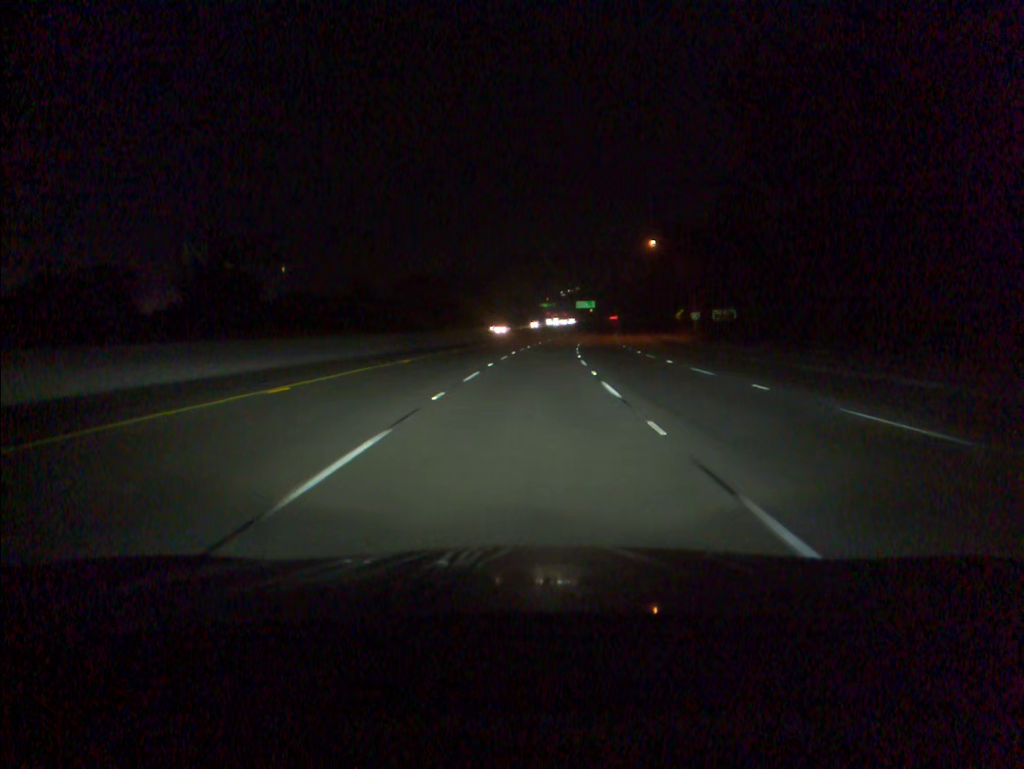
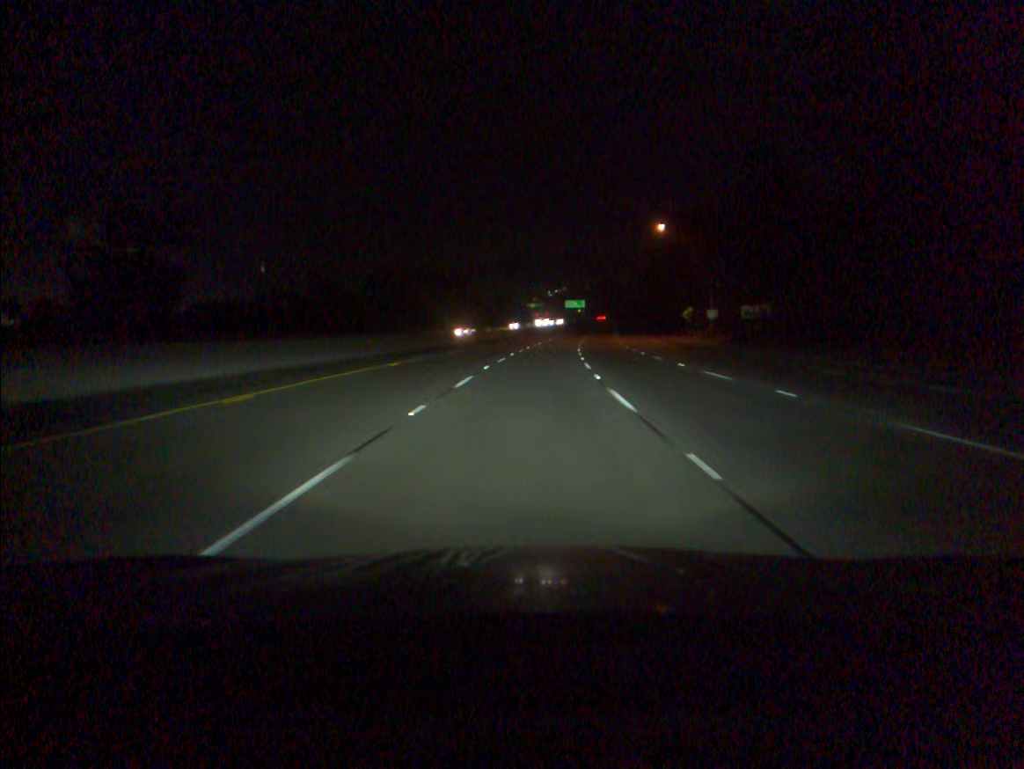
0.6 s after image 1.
(+0.1, +16.8) m; +1°
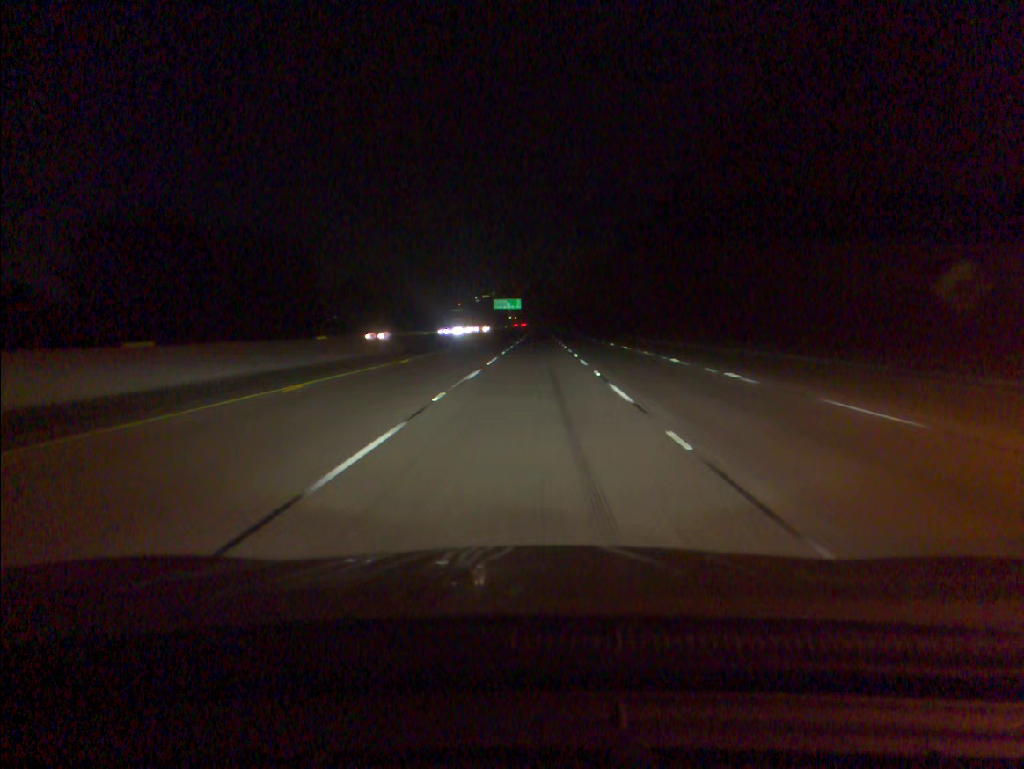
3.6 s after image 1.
(+3.8, +84.3) m; +5°
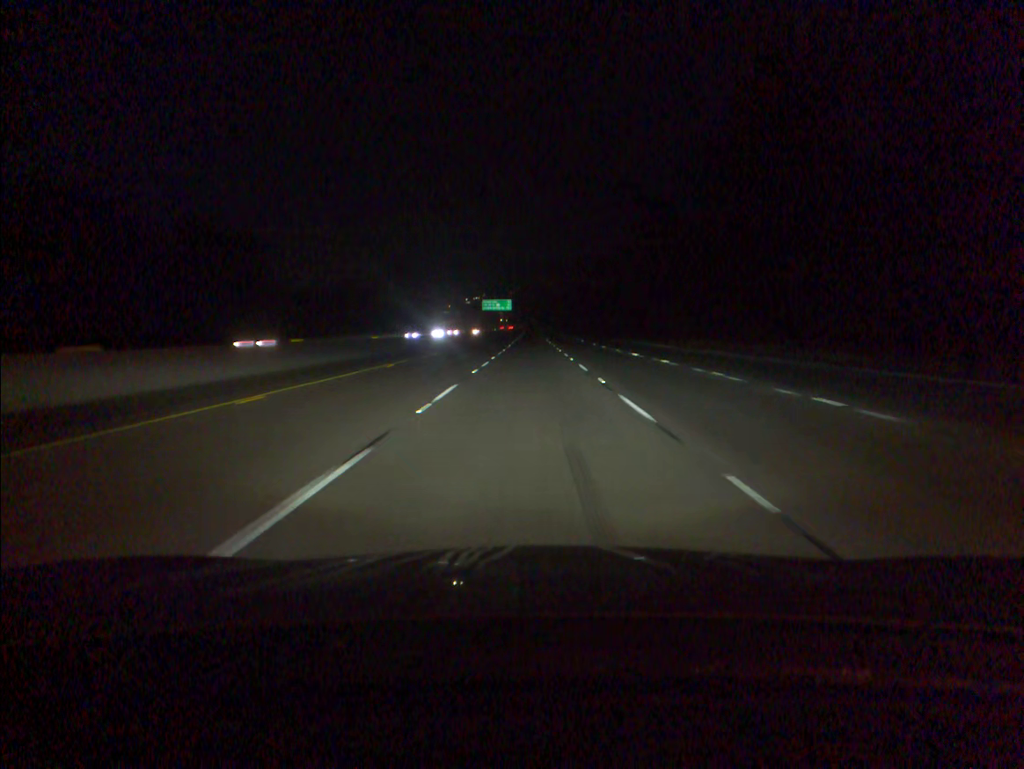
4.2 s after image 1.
(+0.1, +16.9) m; +1°
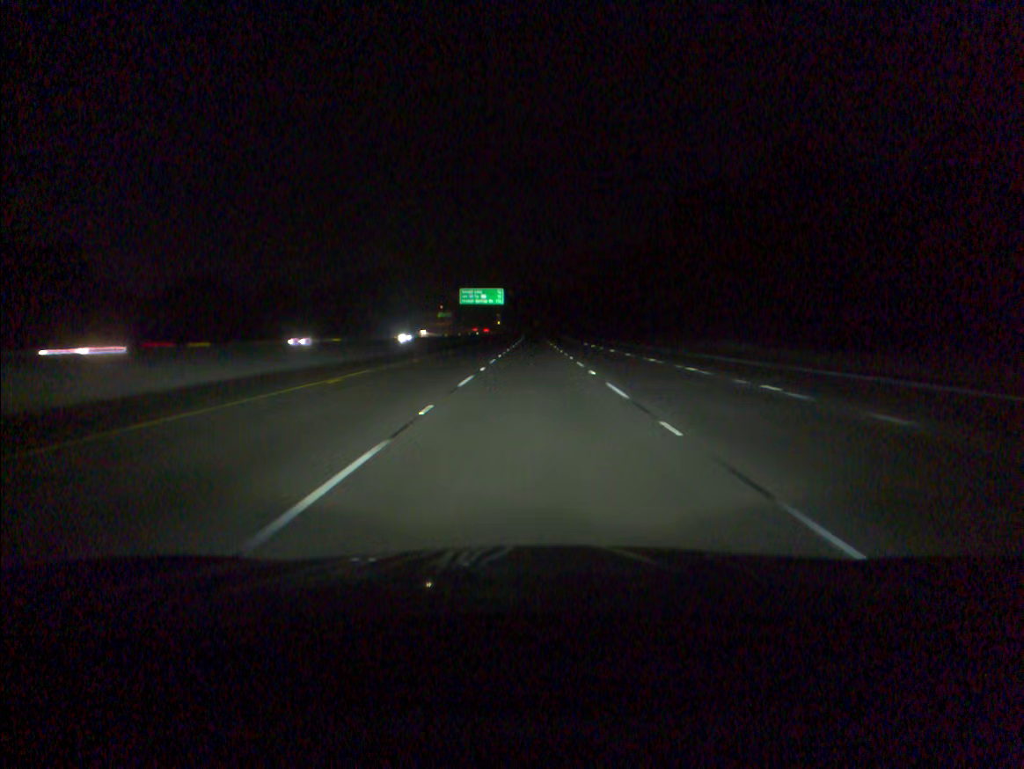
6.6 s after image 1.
(+0.1, +67.4) m; 0°
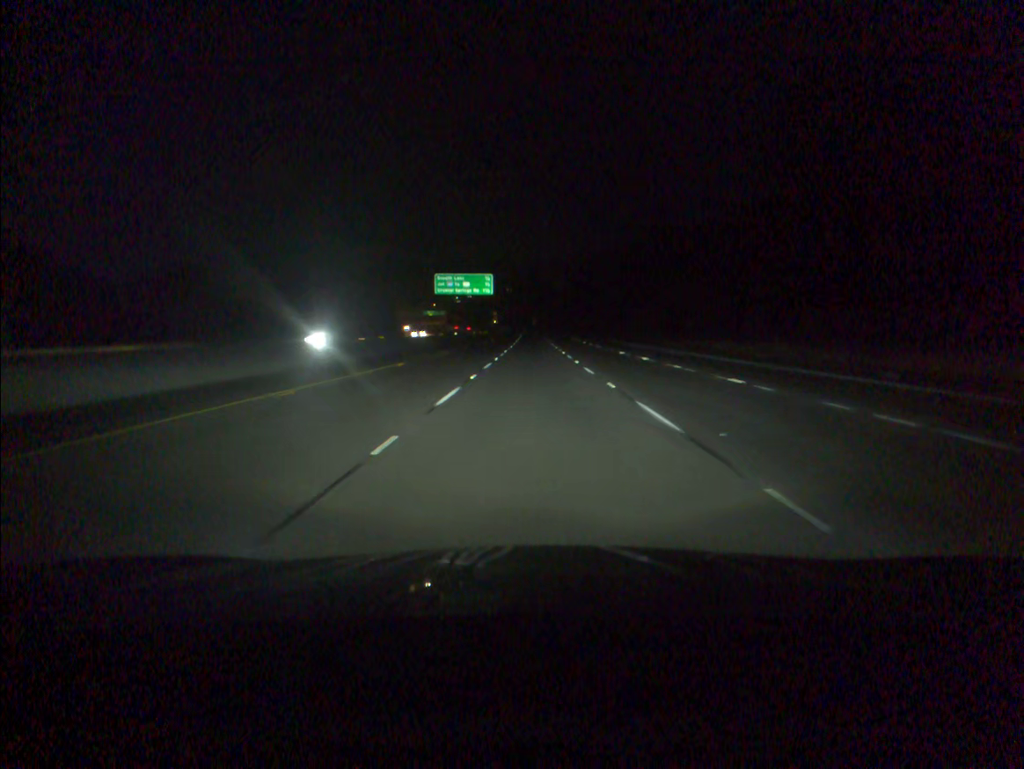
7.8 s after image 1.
(0.0, +33.5) m; 0°
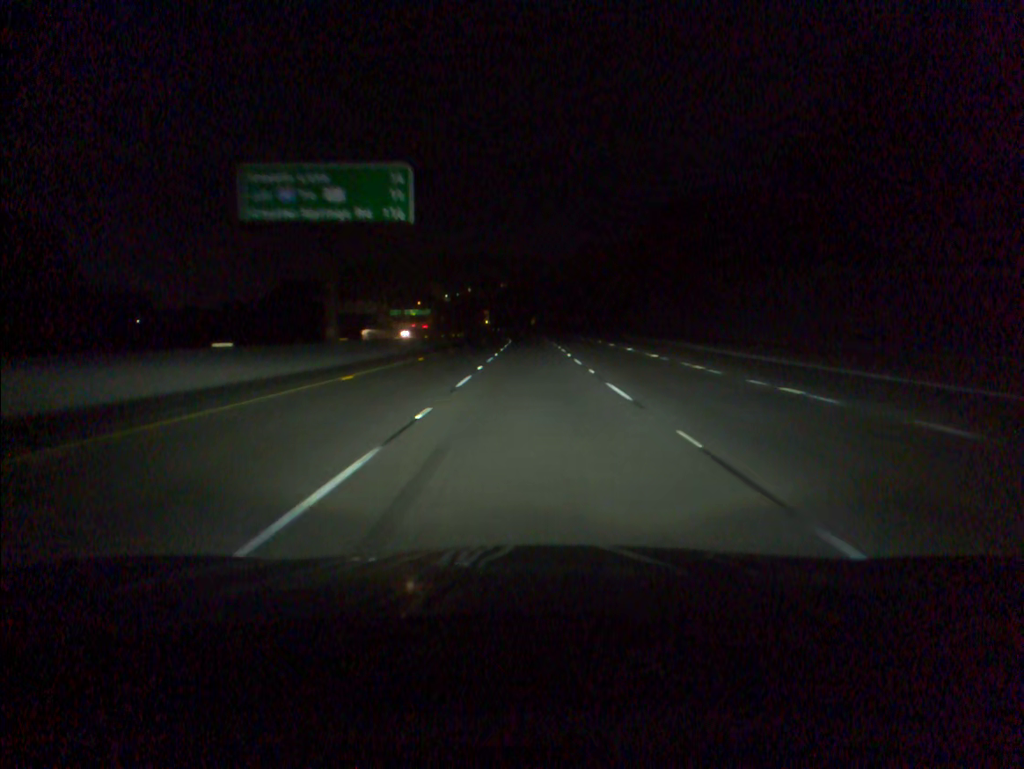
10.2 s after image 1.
(+0.1, +66.9) m; 0°
